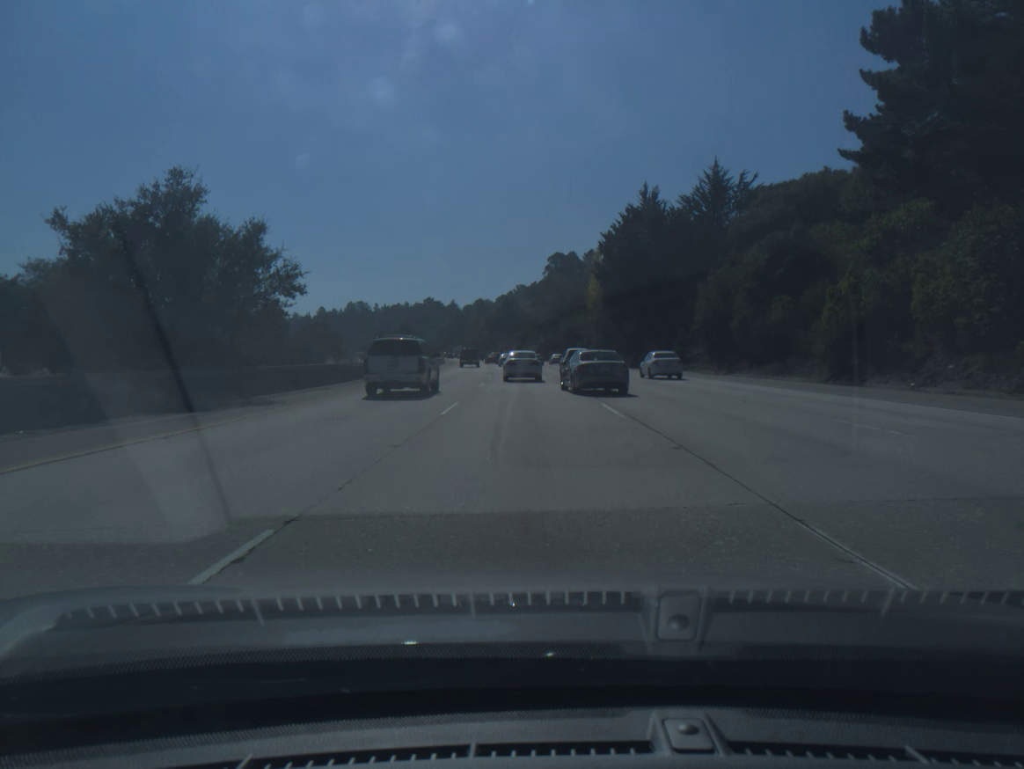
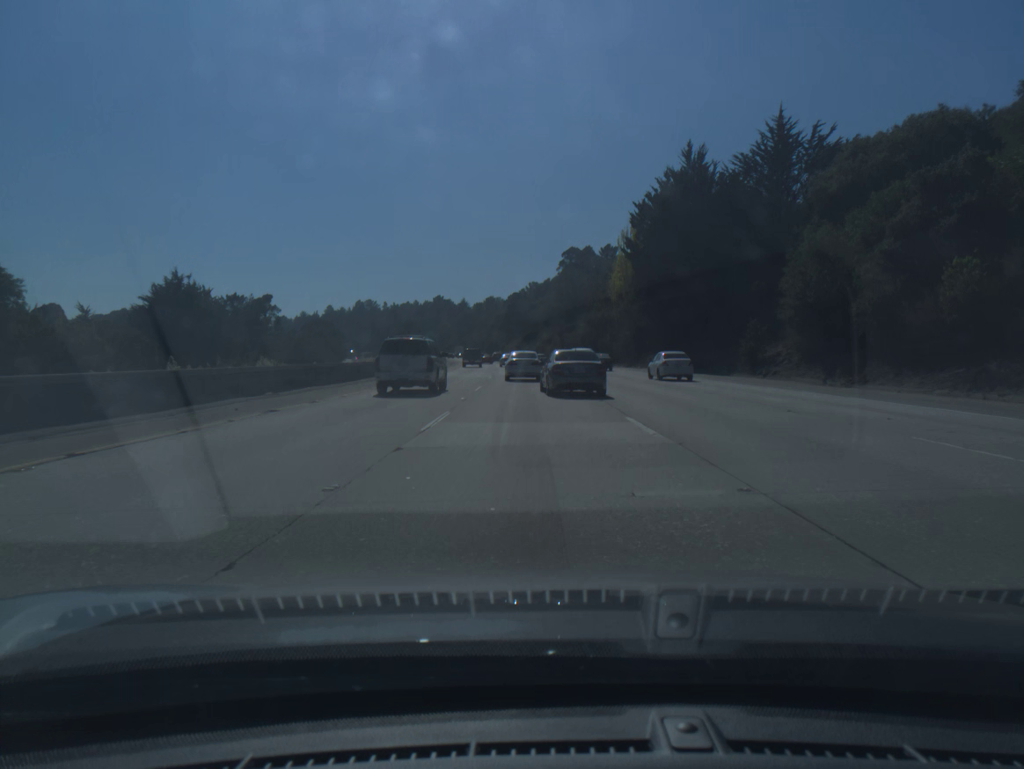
(-0.2, +18.0) m; -1°
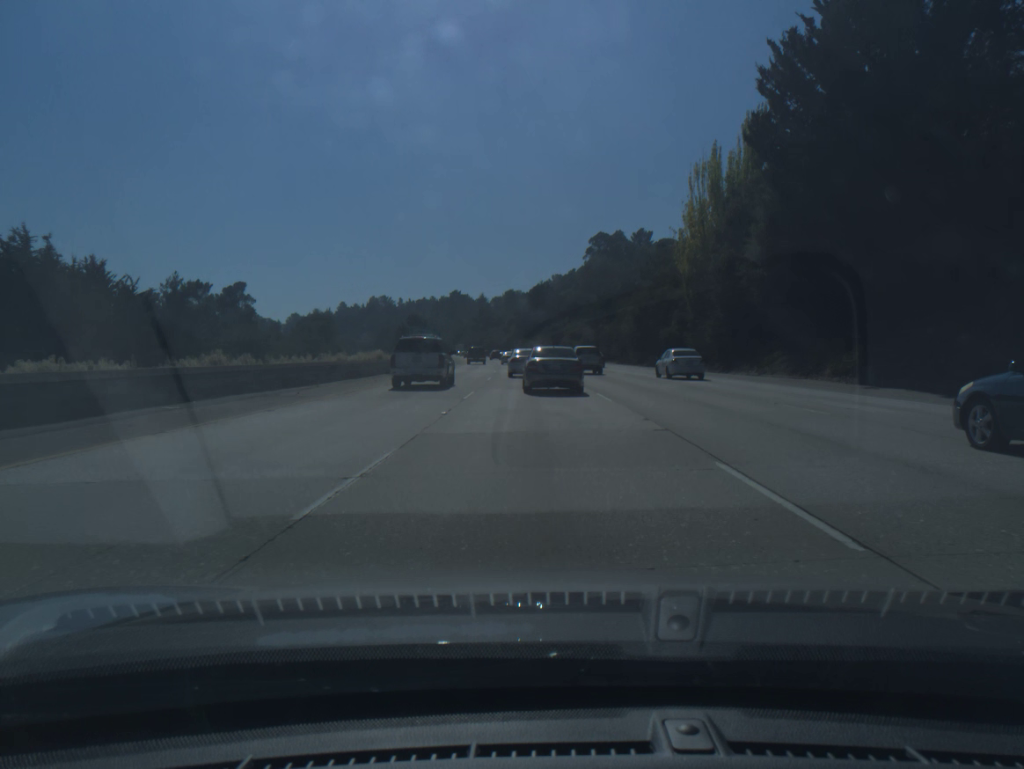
(-0.5, +36.1) m; -2°
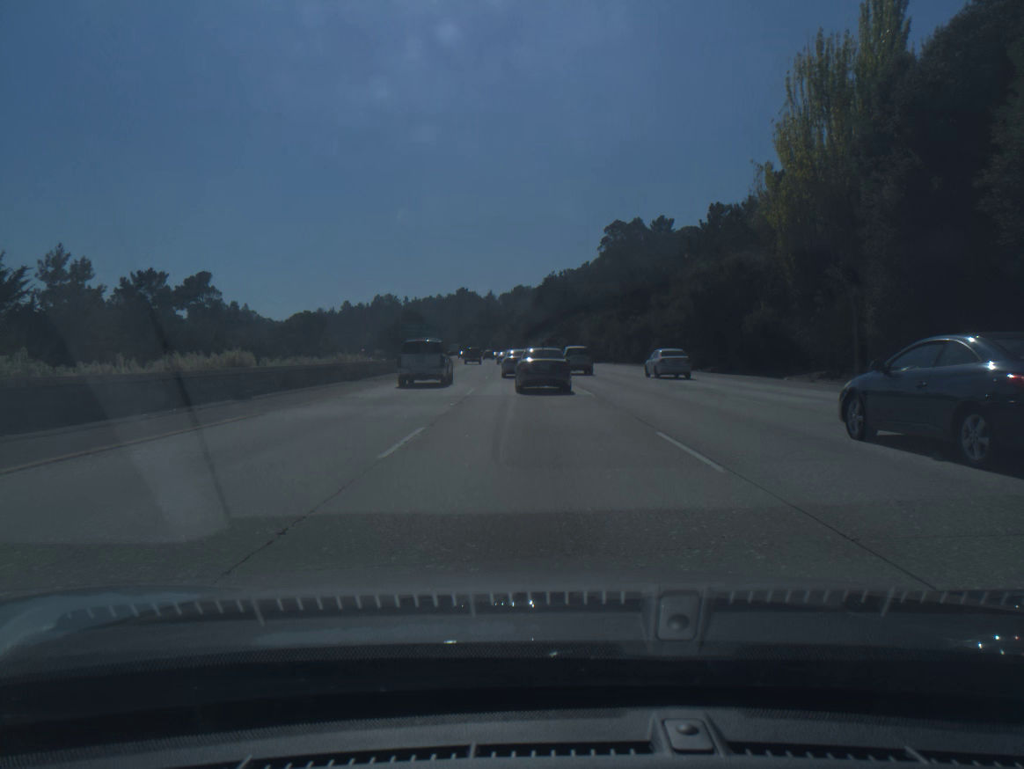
(-0.2, +25.7) m; -1°
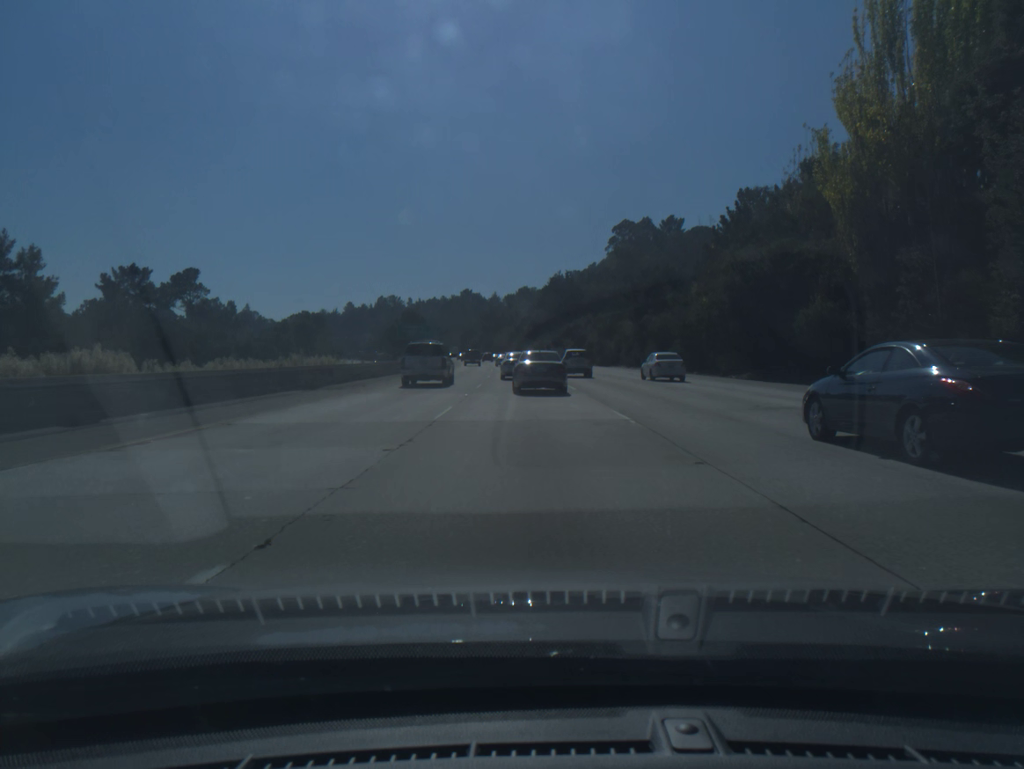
(0.0, +8.5) m; 0°
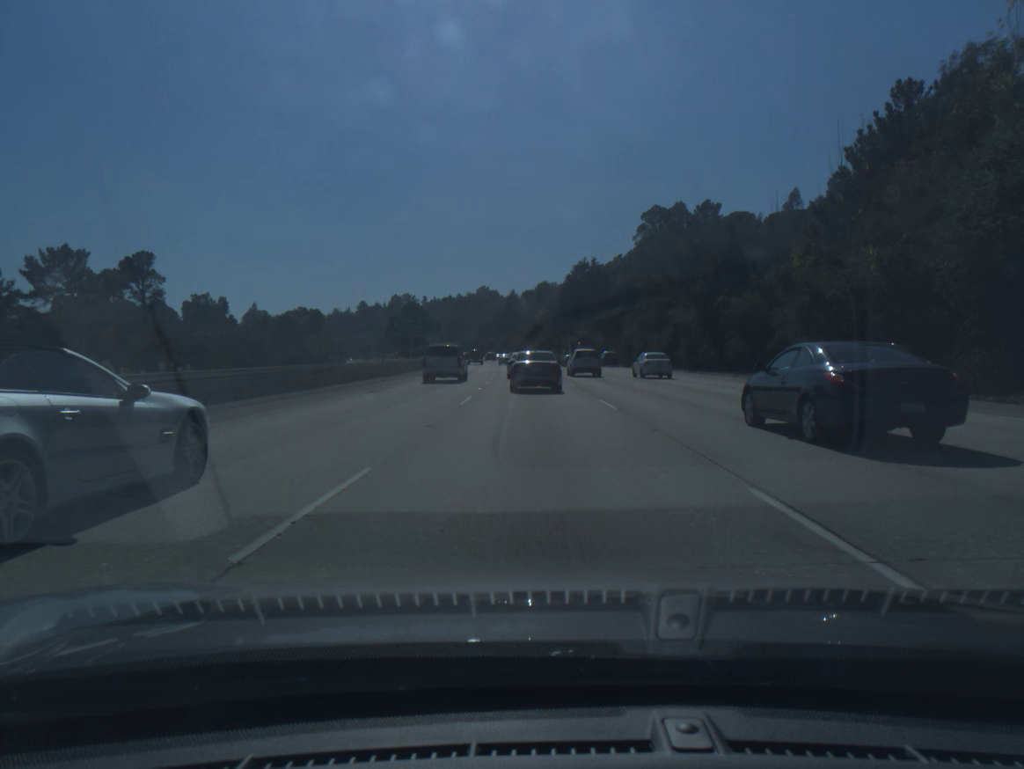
(-0.3, +25.5) m; -2°
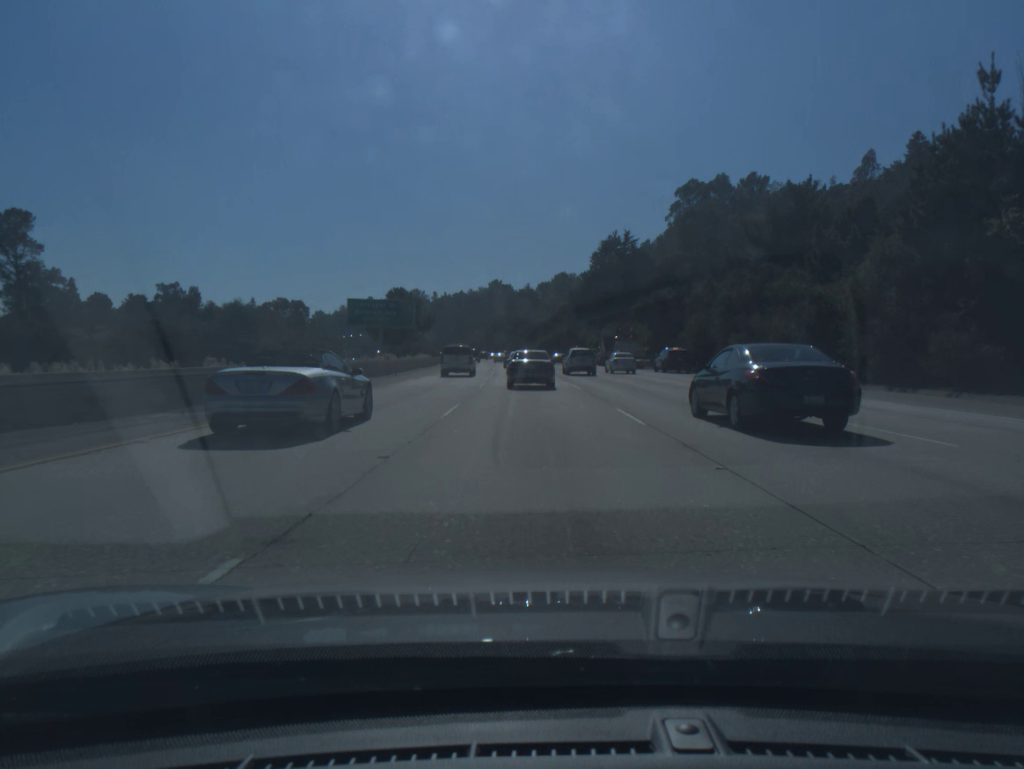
(-0.3, +33.4) m; -1°
